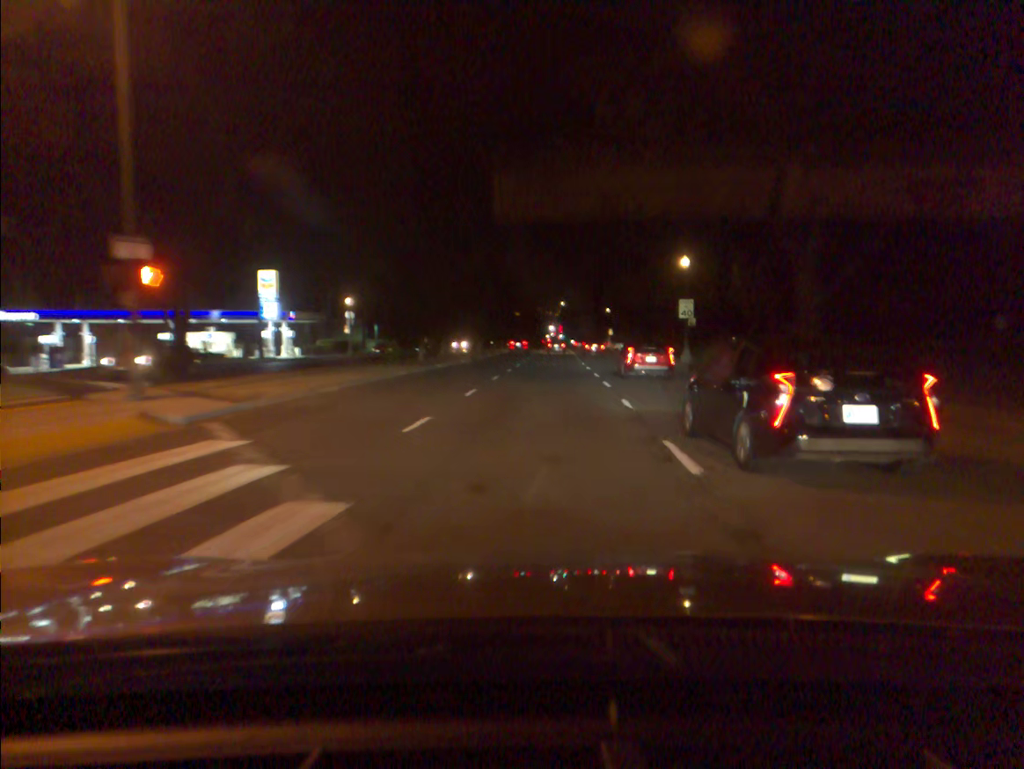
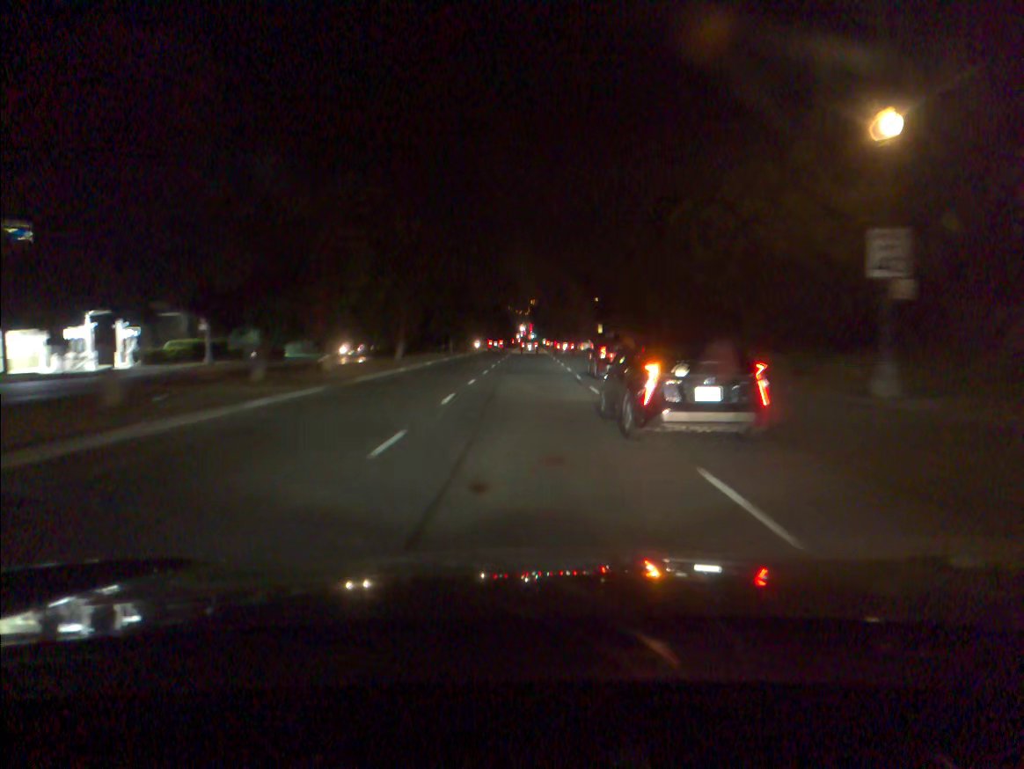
(+0.8, +31.5) m; +2°
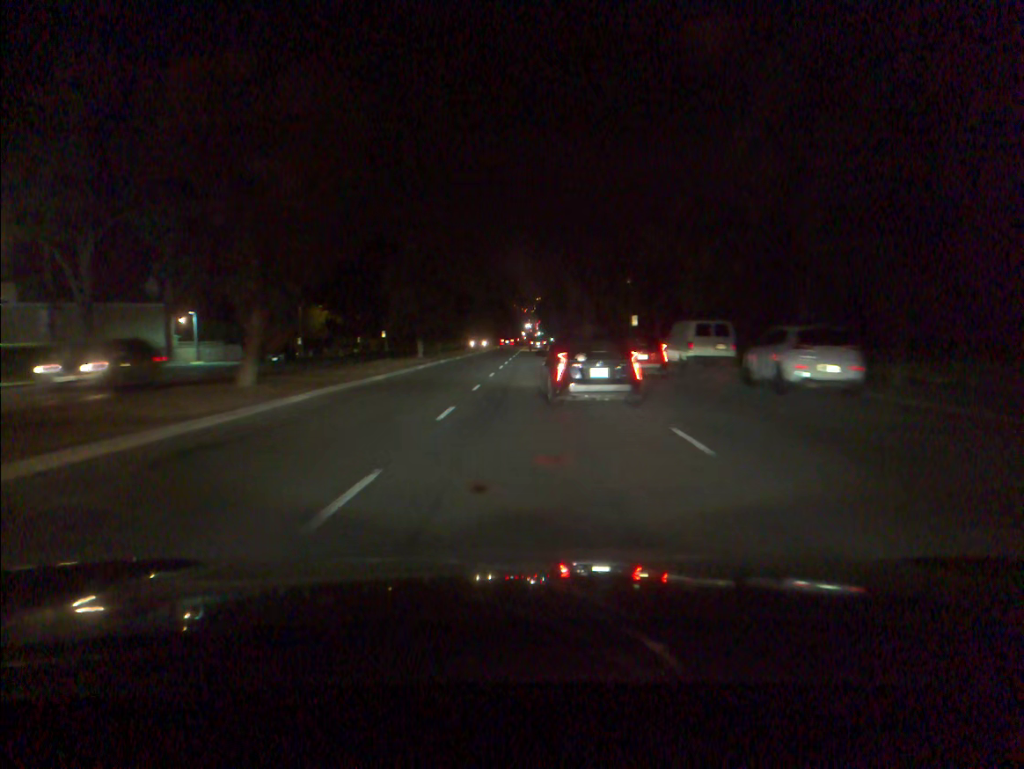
(0.0, +25.7) m; 0°
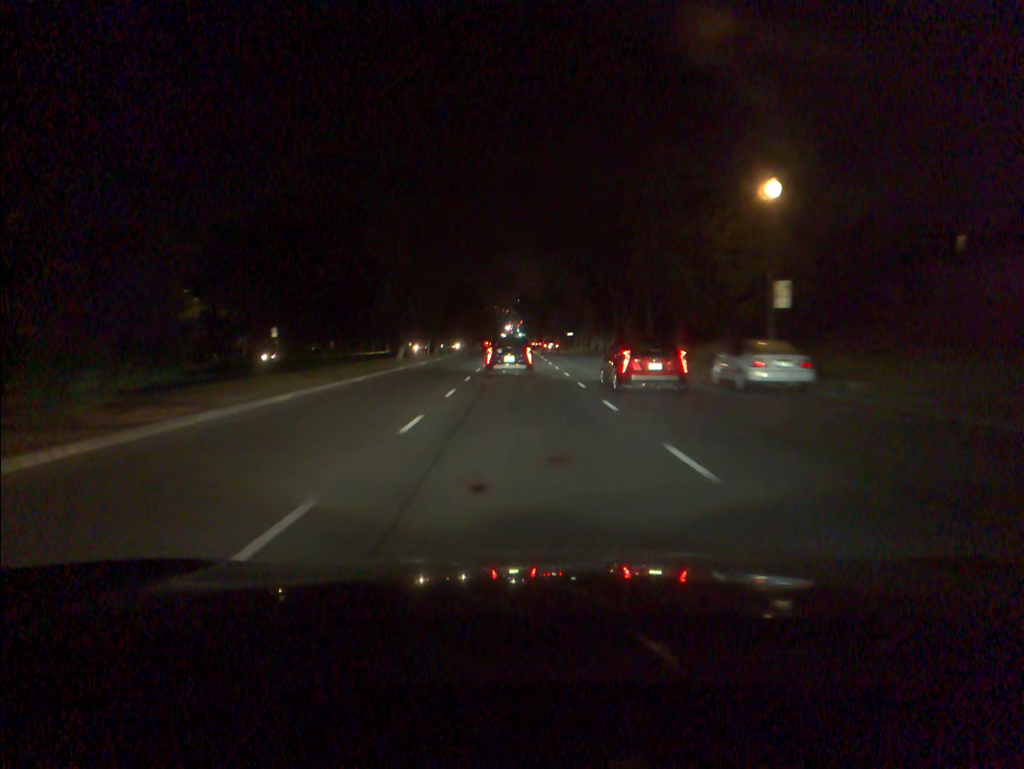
(+0.7, +45.4) m; +1°
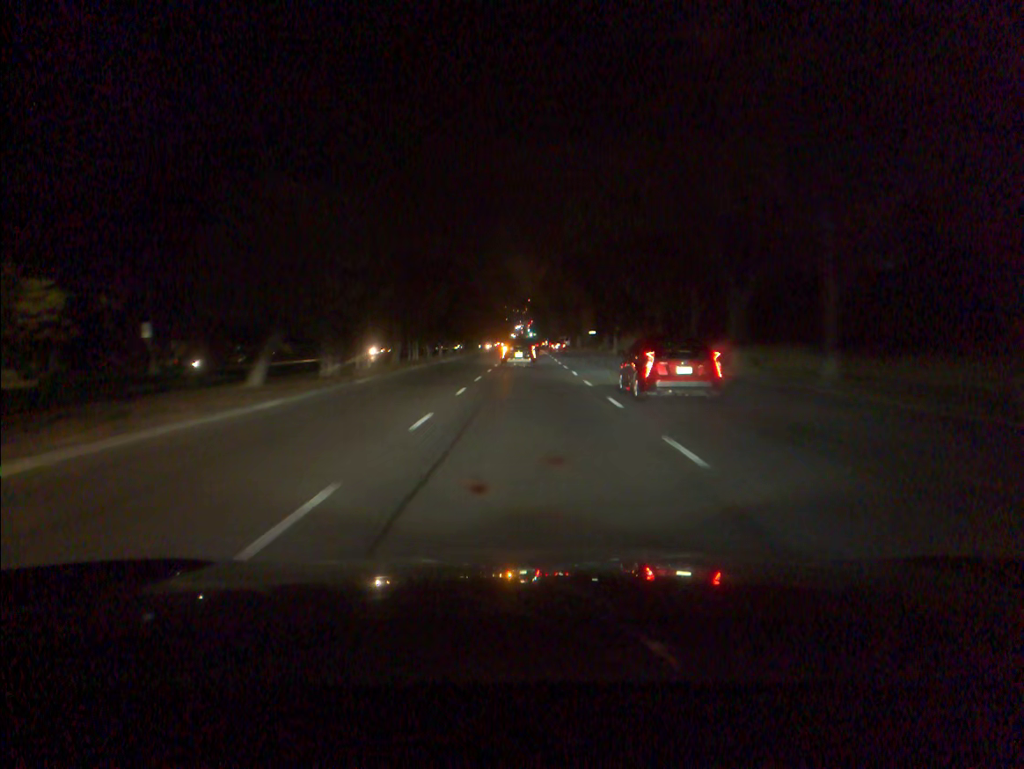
(-0.3, +28.8) m; -1°
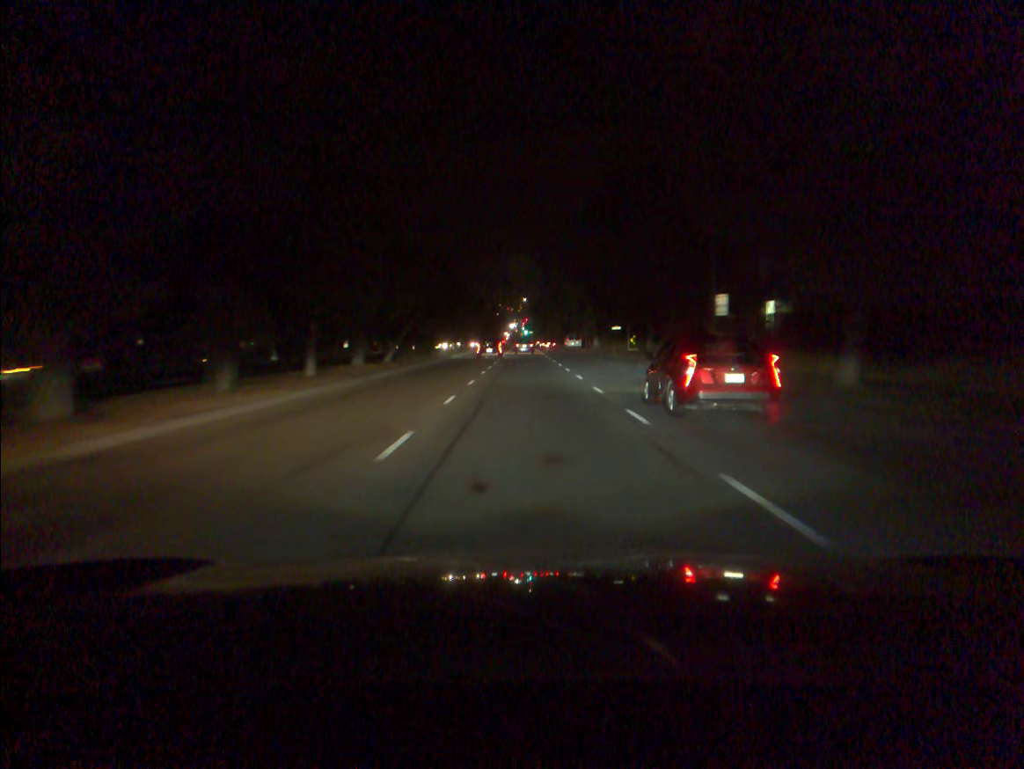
(+0.1, +40.1) m; +1°
